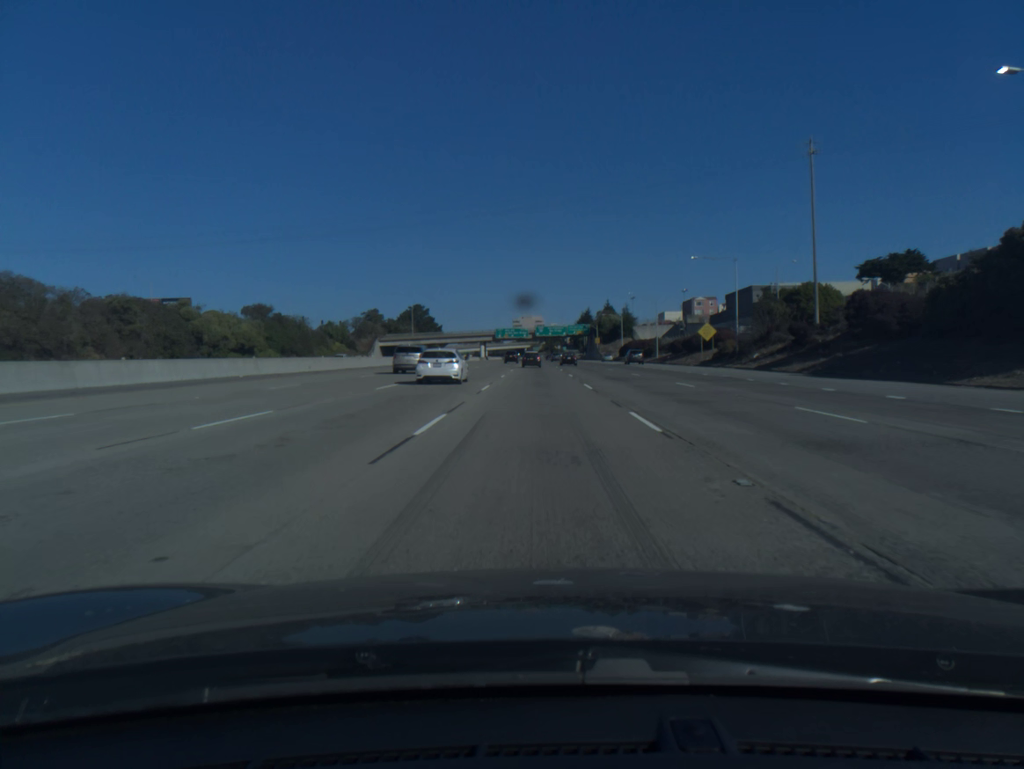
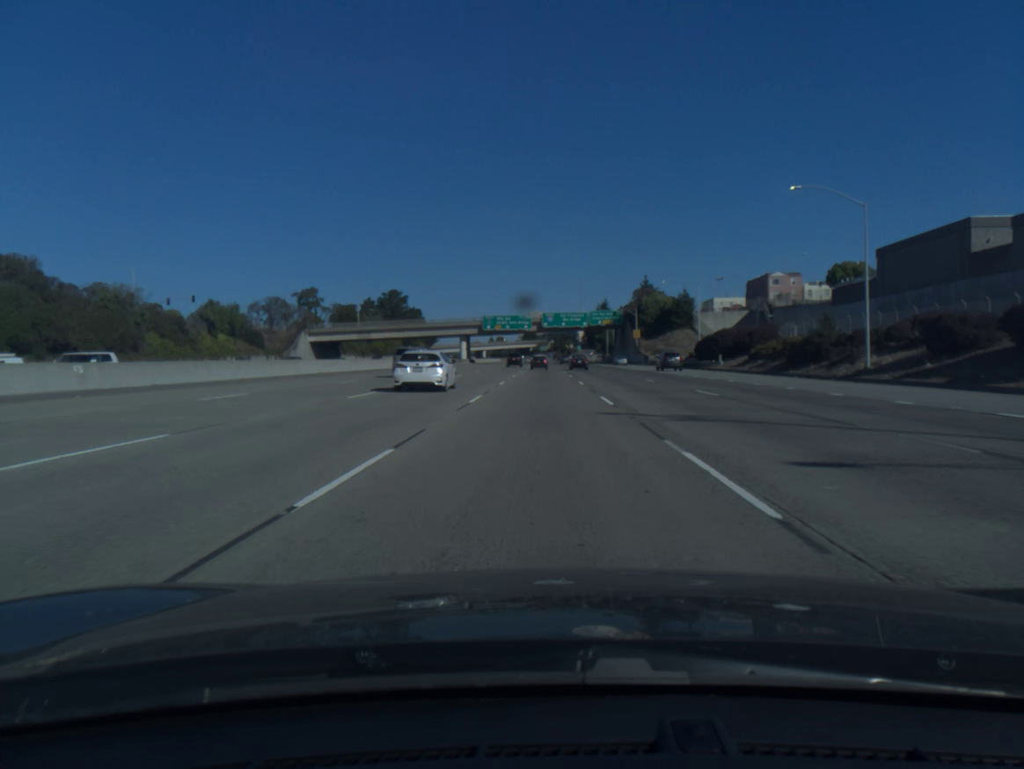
(-0.3, +76.6) m; -1°
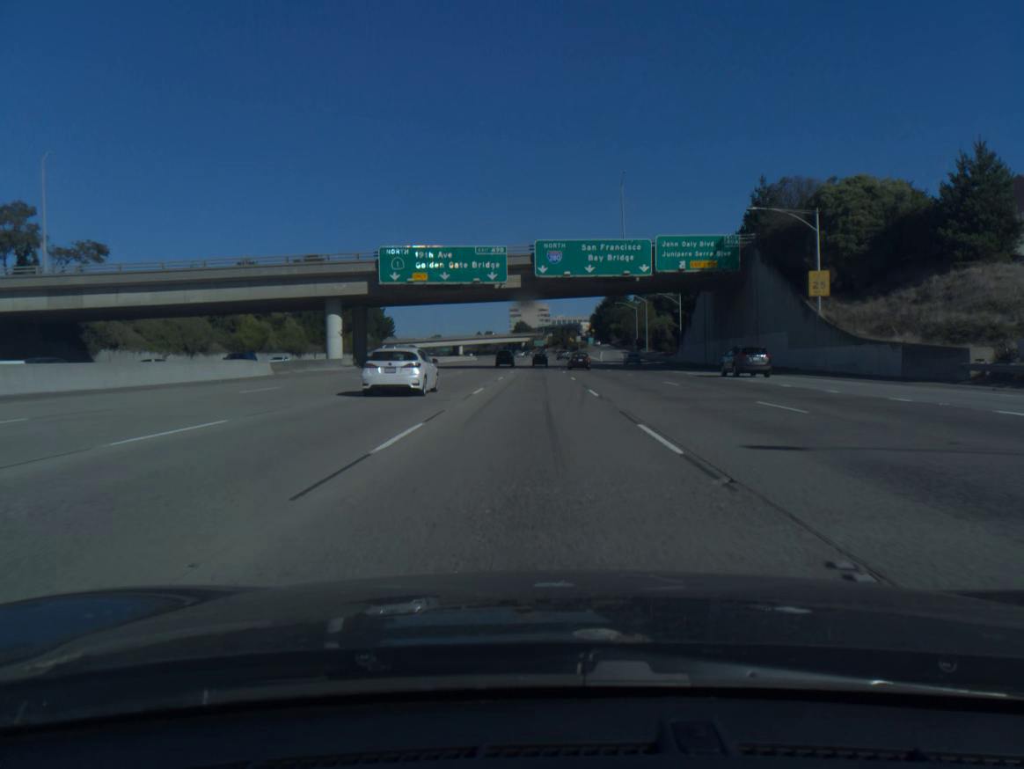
(+0.4, +96.1) m; 0°
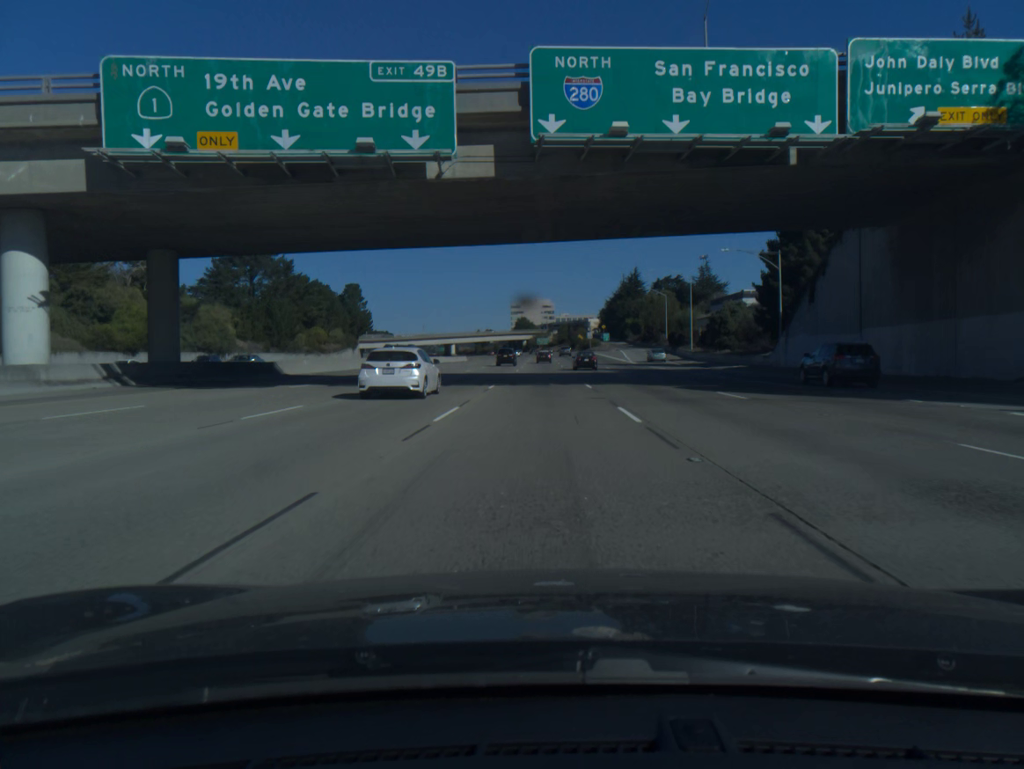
(-0.1, +38.4) m; 0°
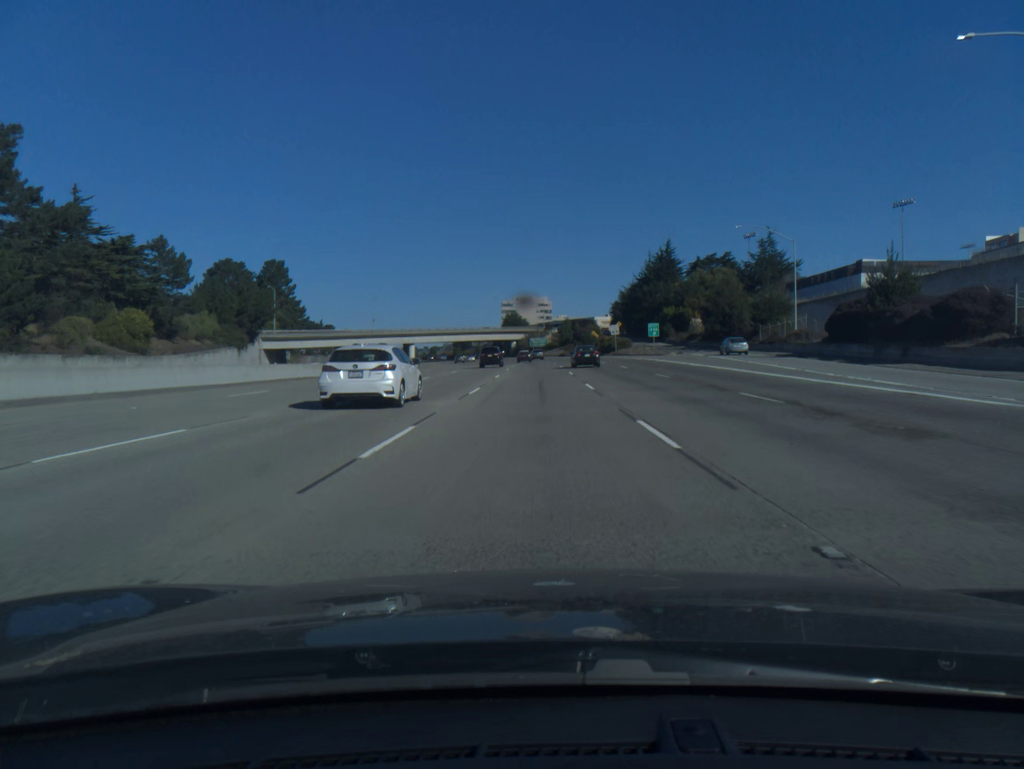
(+0.2, +76.8) m; 0°
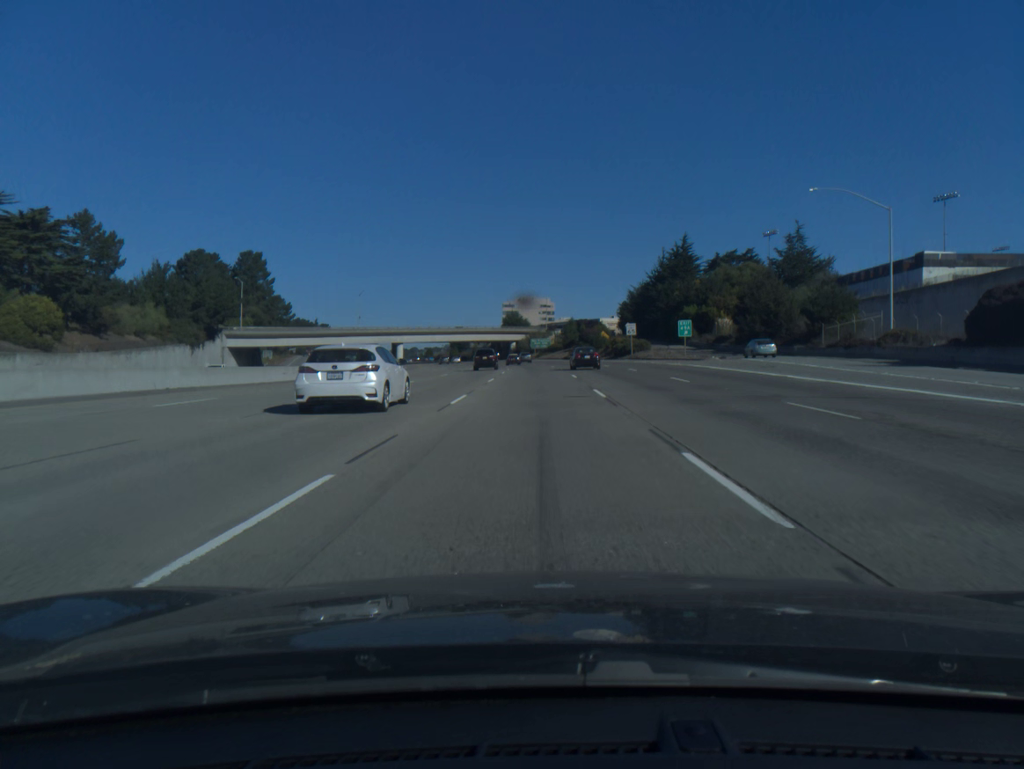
(0.0, +19.1) m; 0°
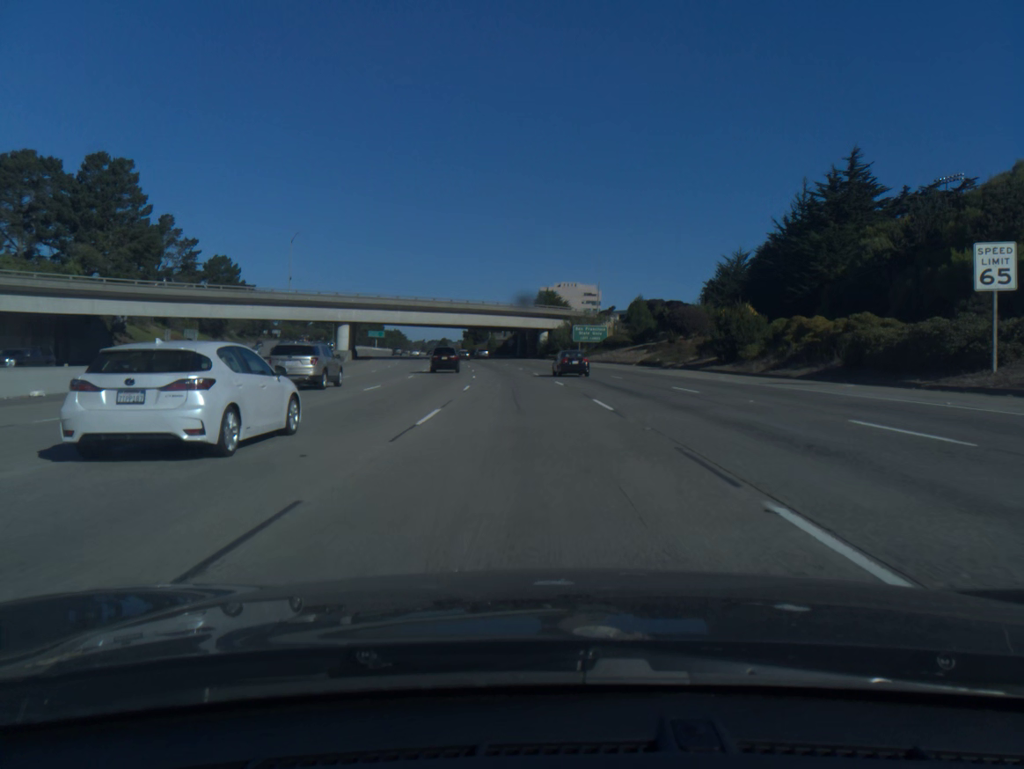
(-1.2, +76.1) m; -3°
